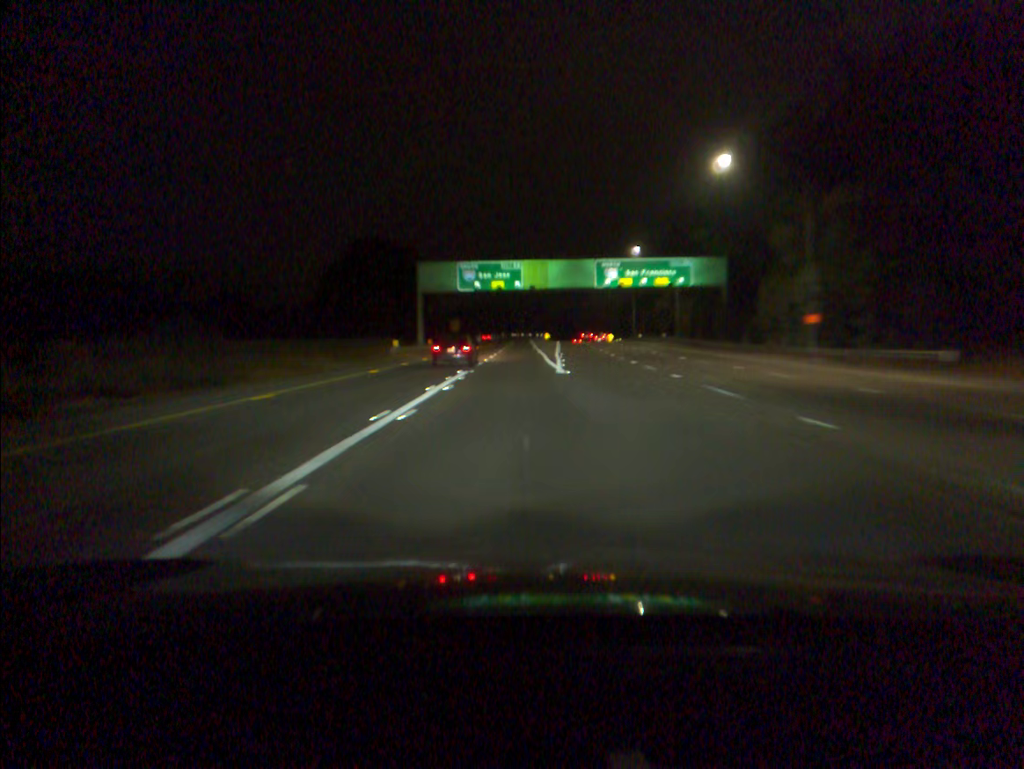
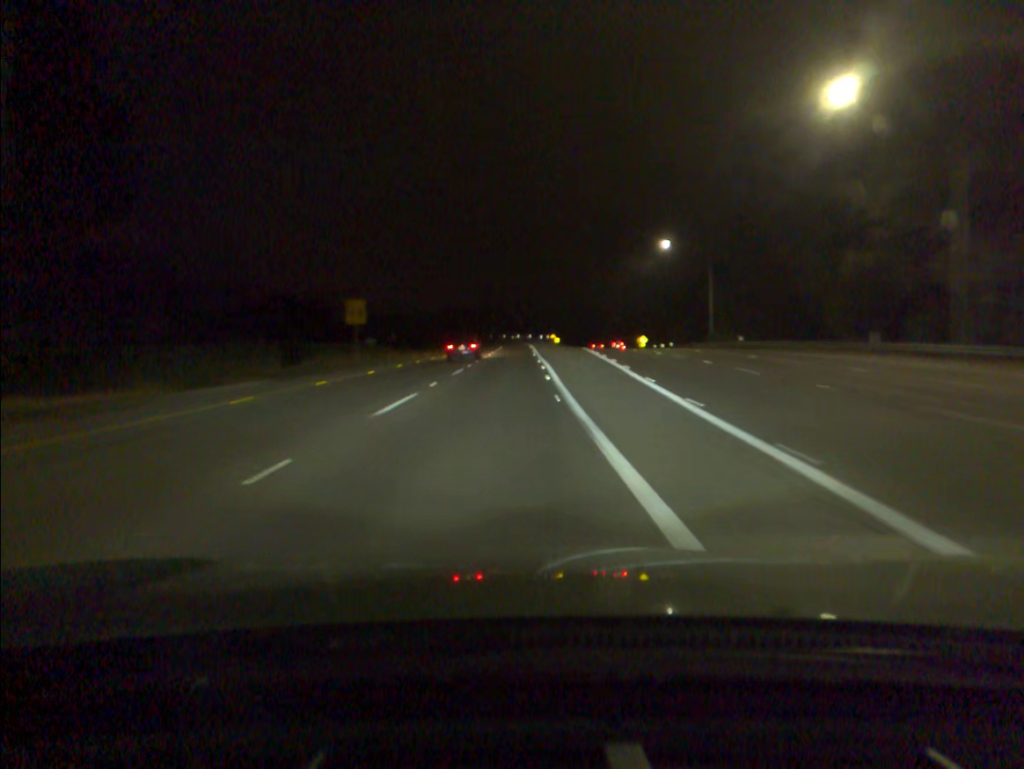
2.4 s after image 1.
(+0.4, +66.2) m; 0°
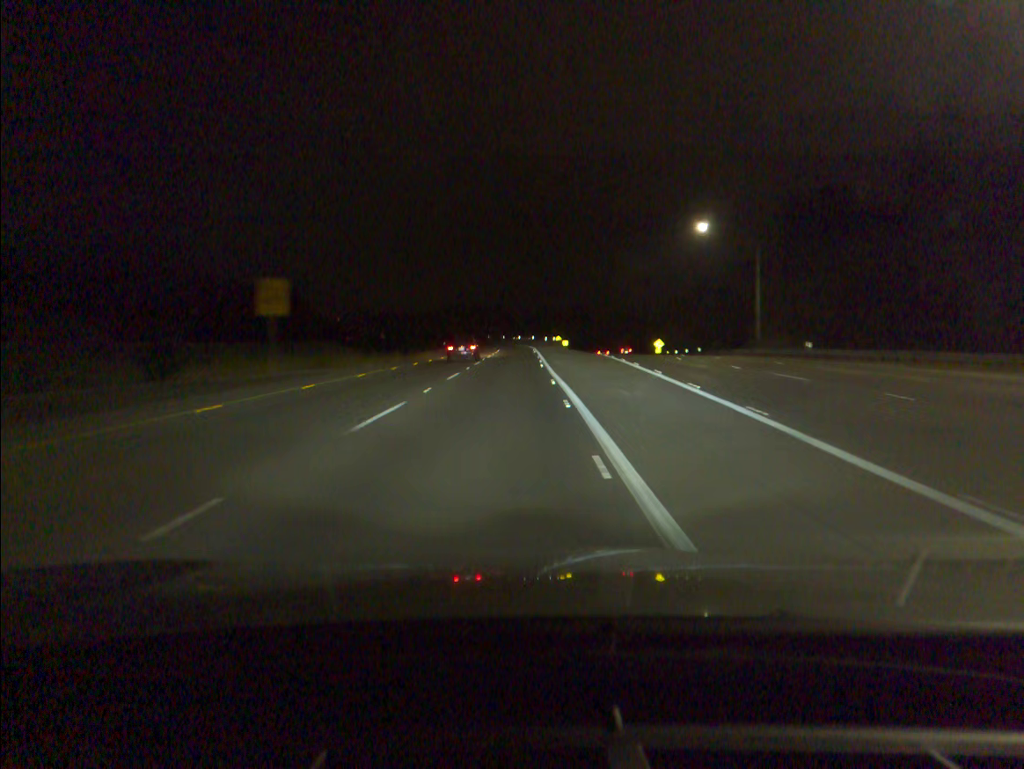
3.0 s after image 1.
(0.0, +16.4) m; 0°
